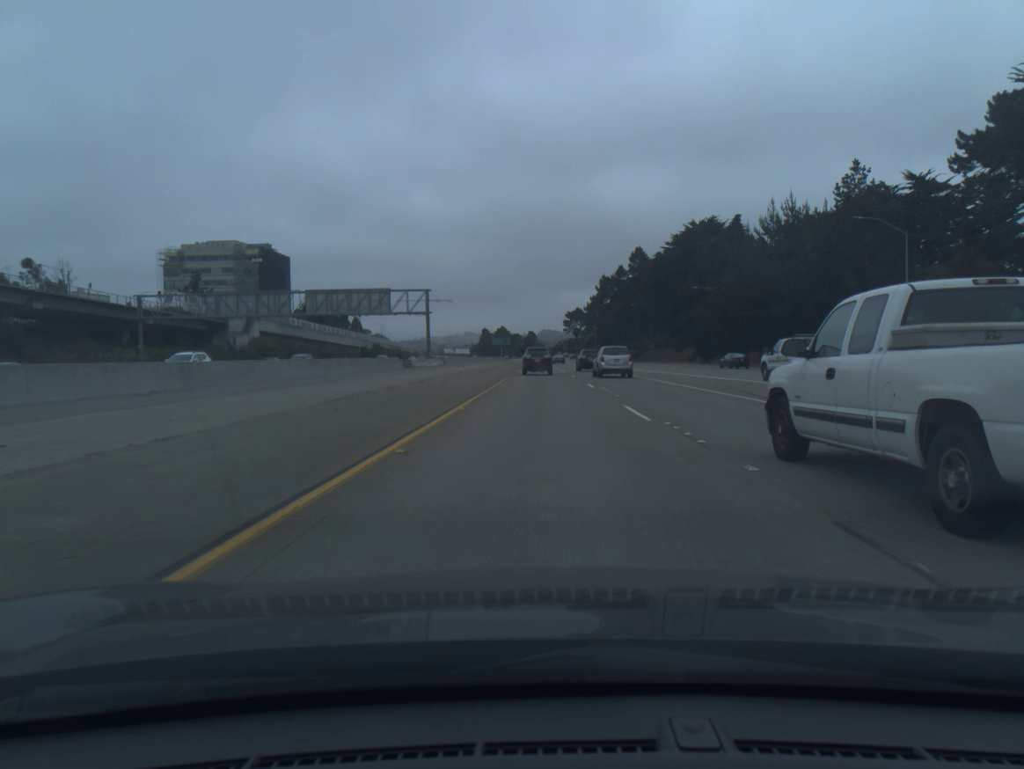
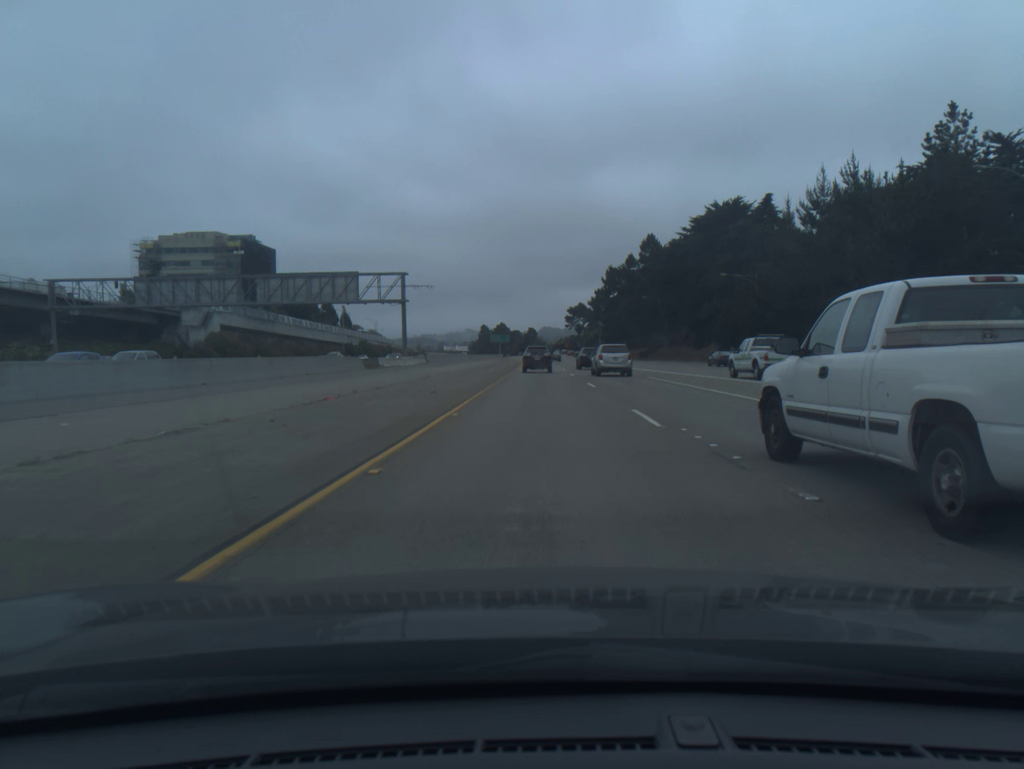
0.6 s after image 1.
(0.0, +16.2) m; 0°
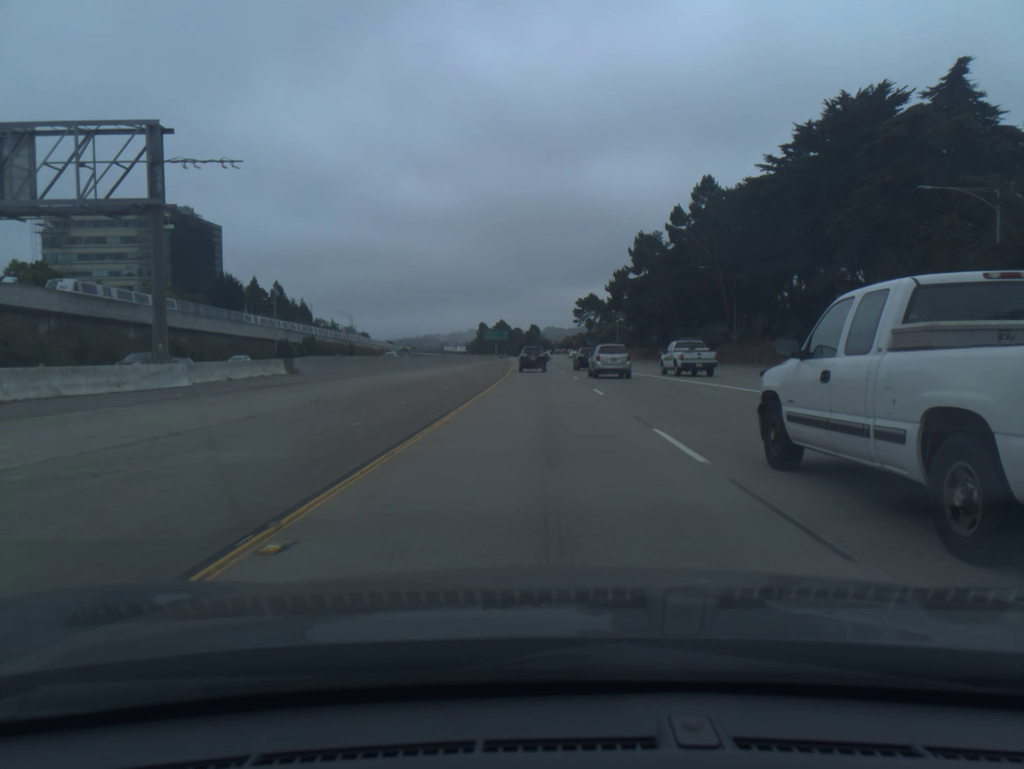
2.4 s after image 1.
(-0.1, +48.5) m; 0°
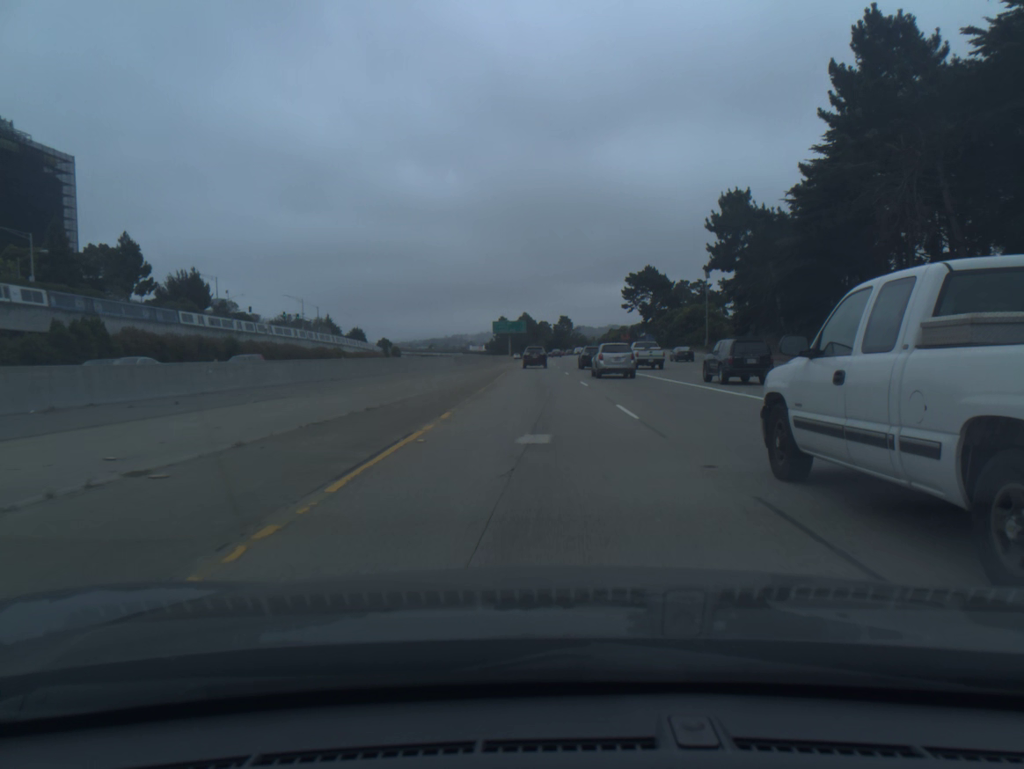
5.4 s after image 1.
(-1.1, +81.7) m; -2°
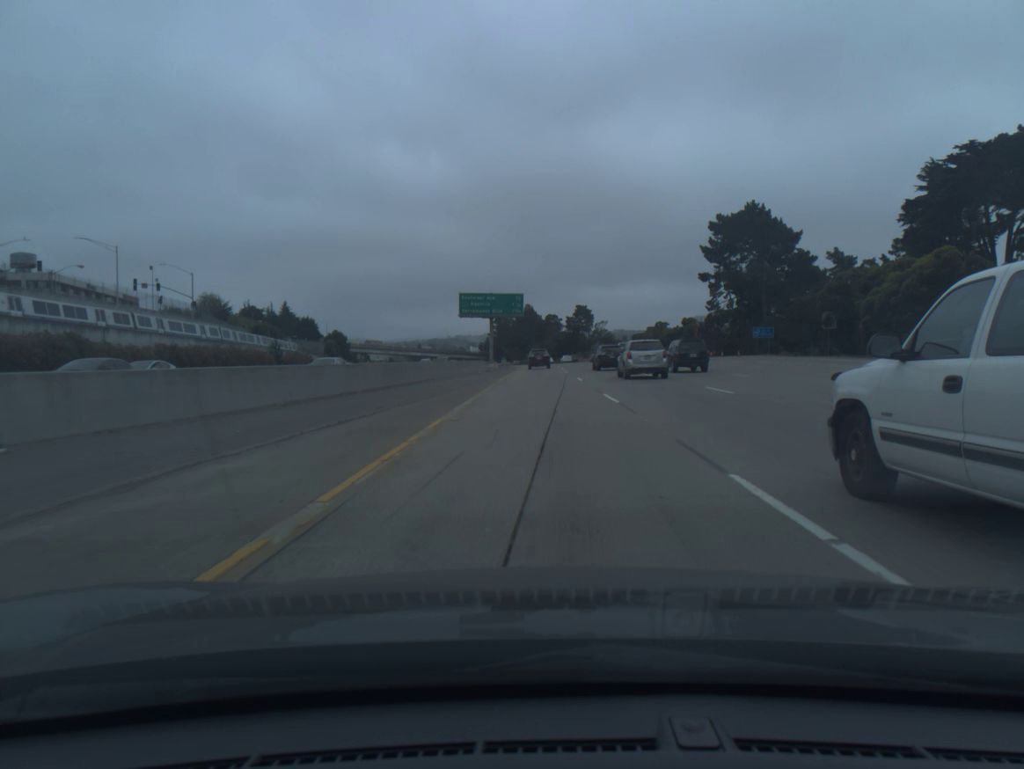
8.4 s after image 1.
(-0.8, +83.7) m; -1°
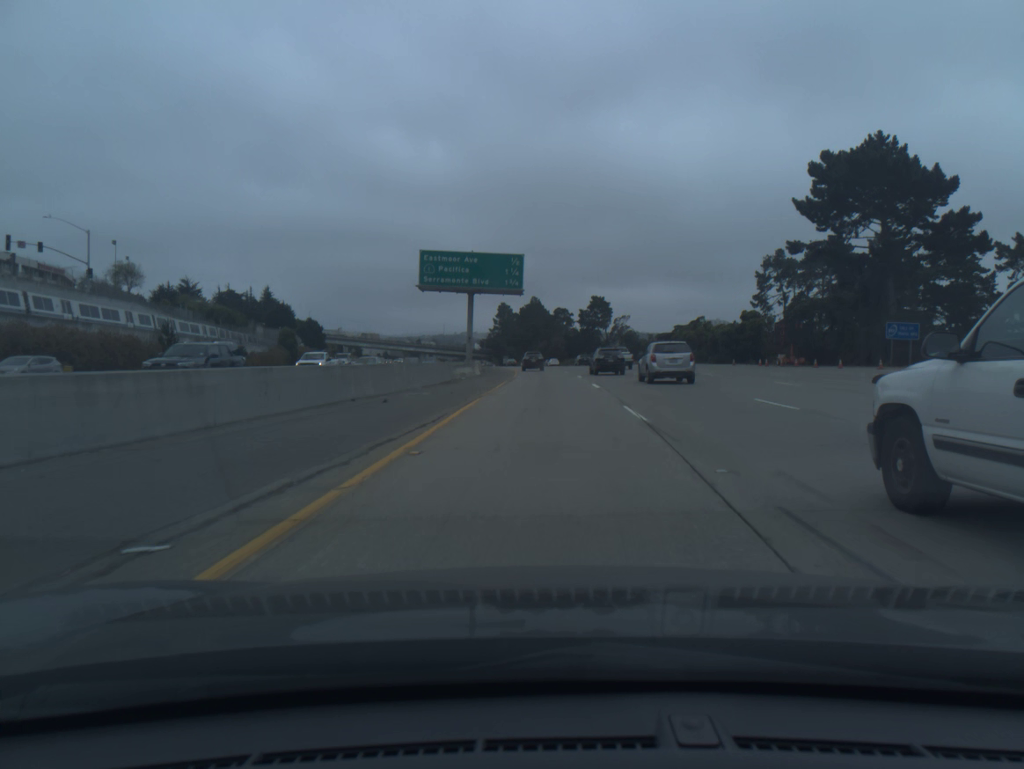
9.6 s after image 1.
(-0.1, +34.1) m; 0°
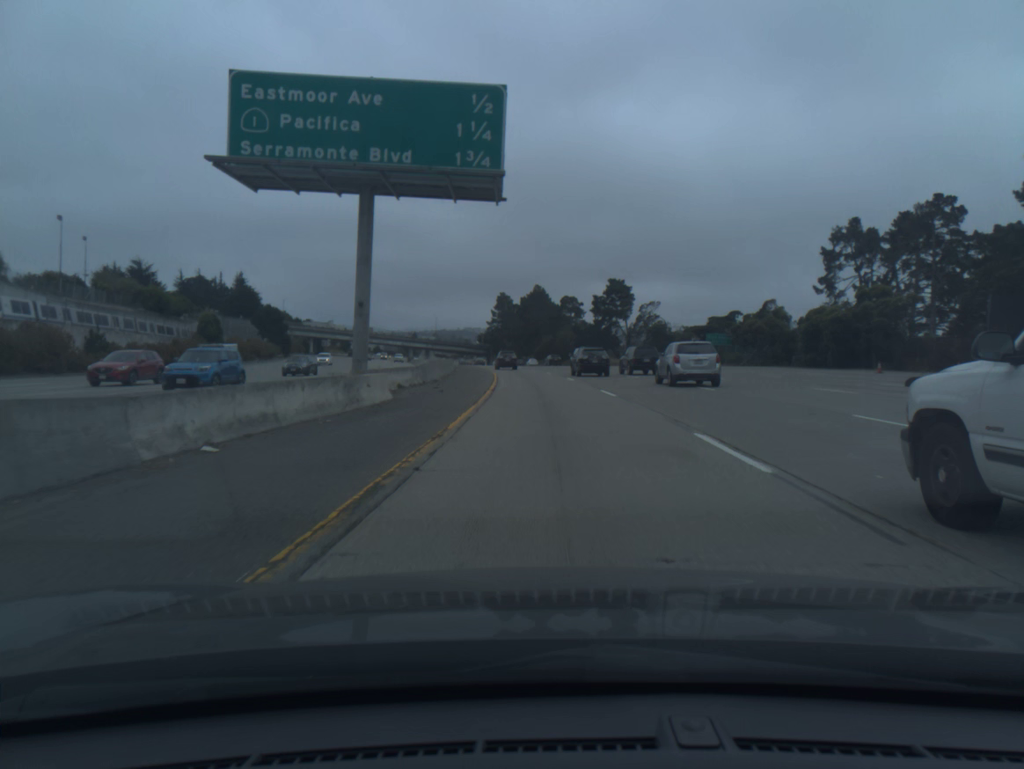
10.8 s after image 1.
(0.0, +34.5) m; 0°
